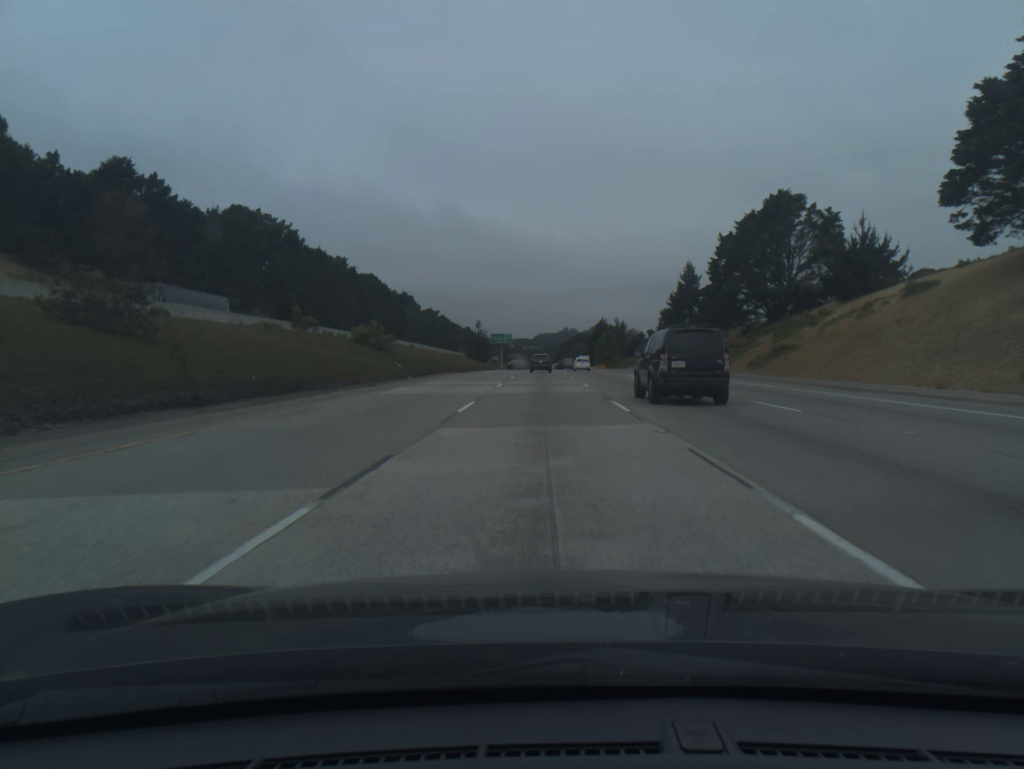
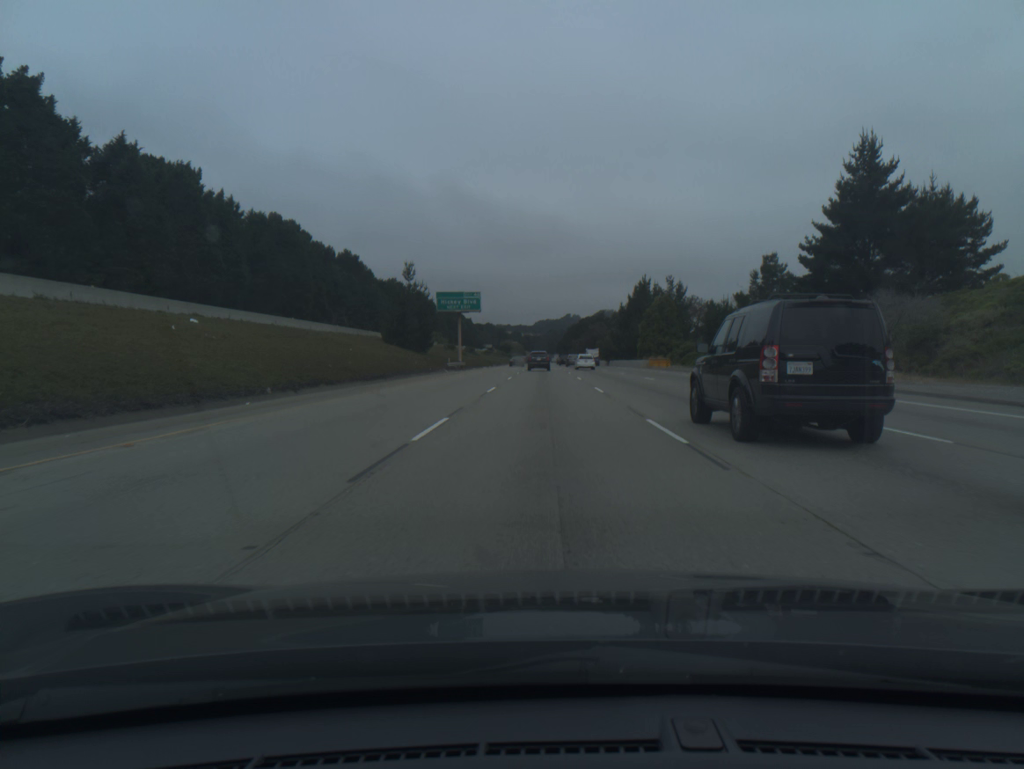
(-0.2, +93.7) m; 0°
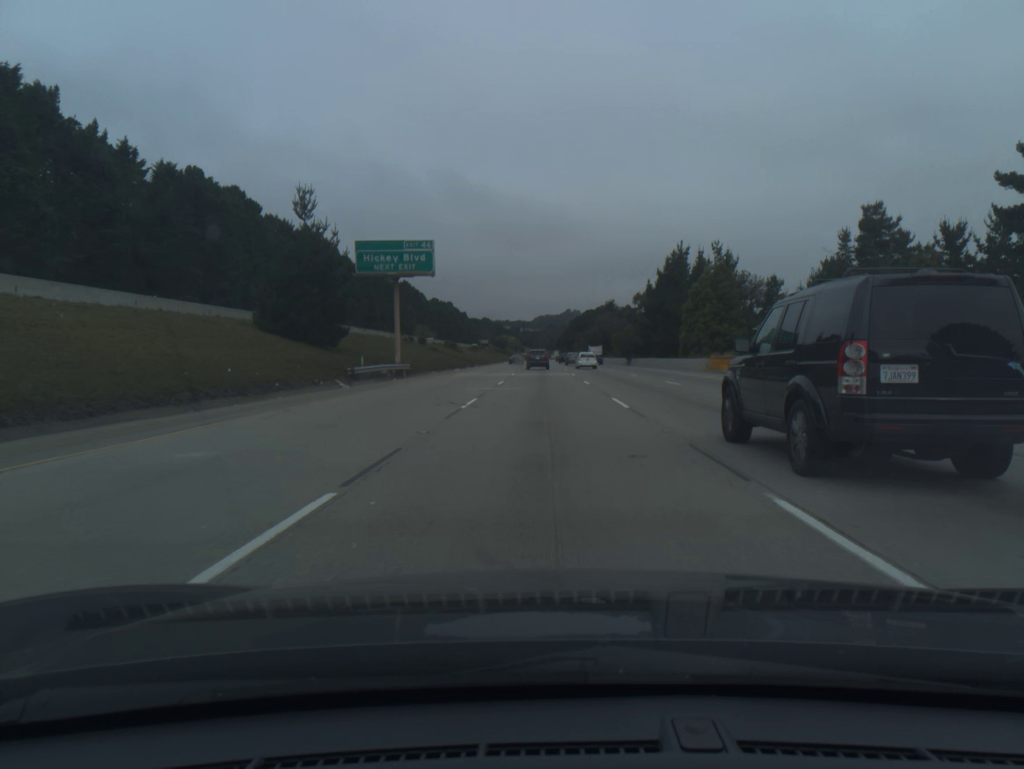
(0.0, +37.2) m; 0°
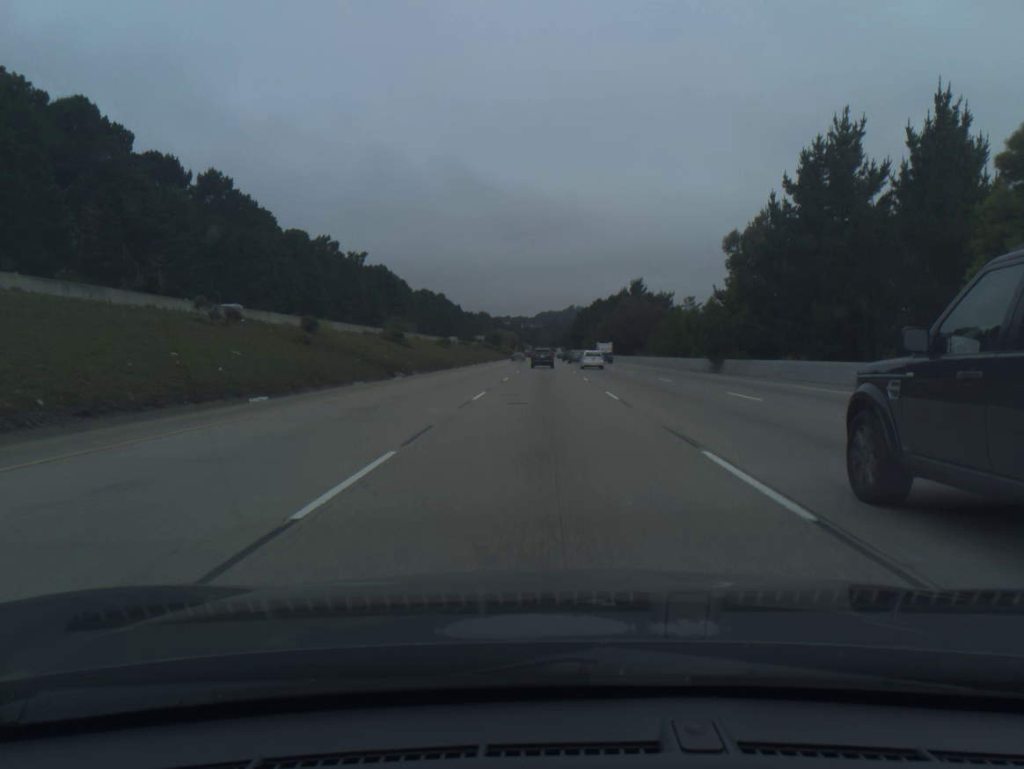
(-0.1, +55.7) m; 0°
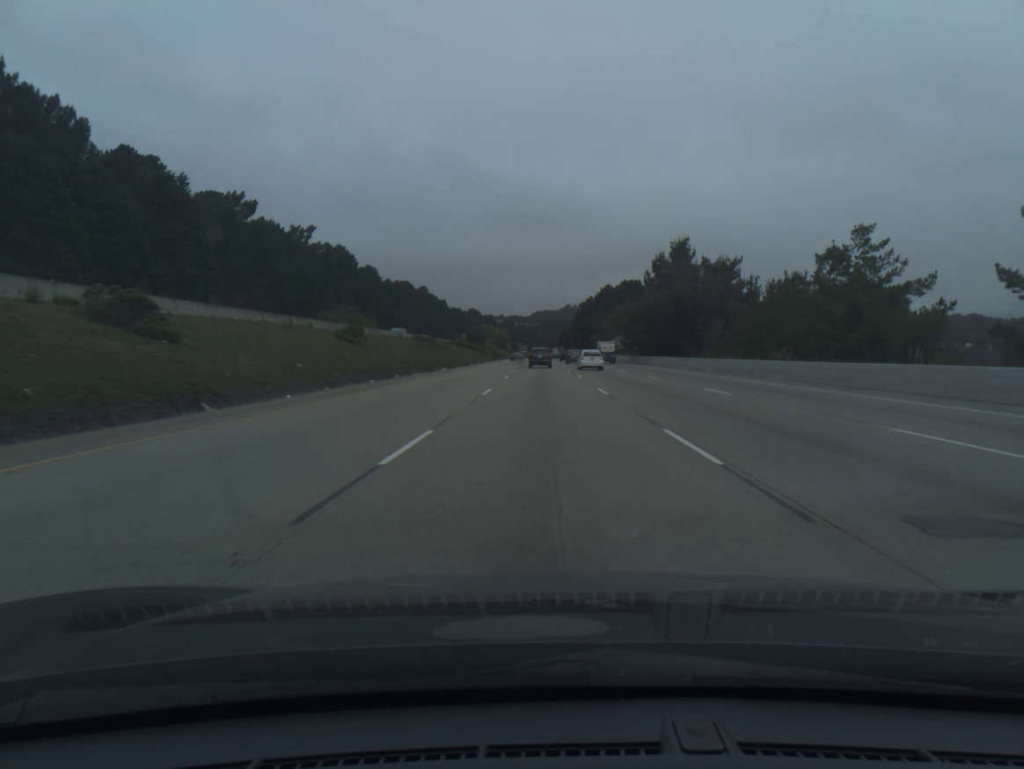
(+0.1, +55.6) m; 0°
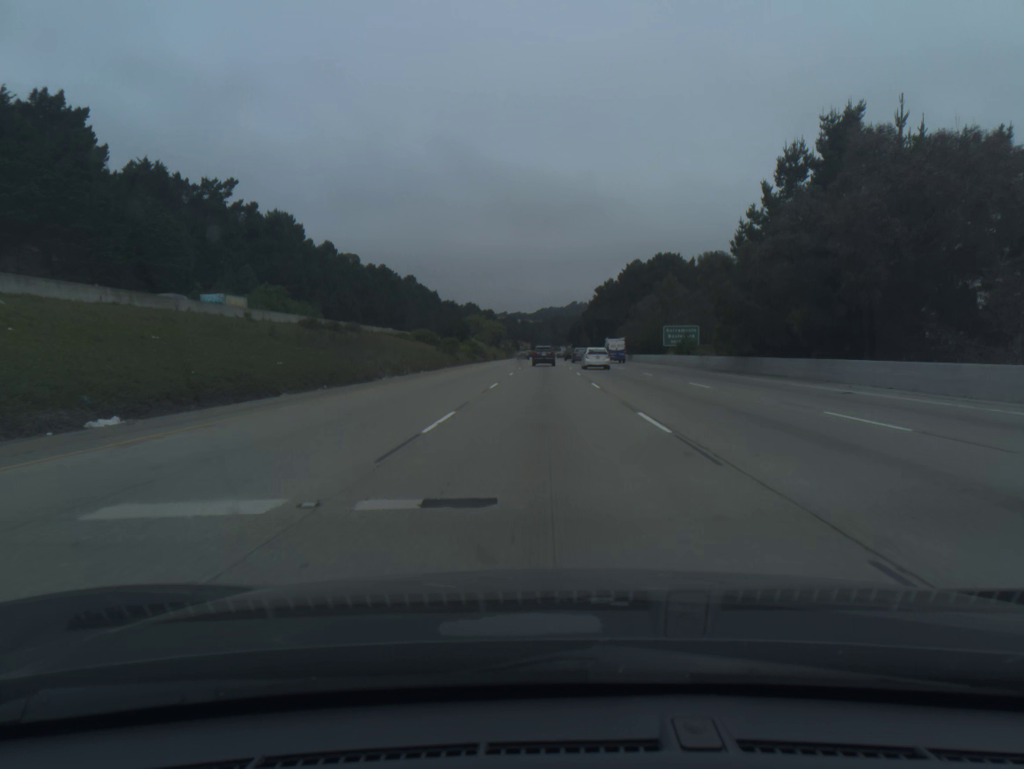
(-0.1, +55.4) m; 0°
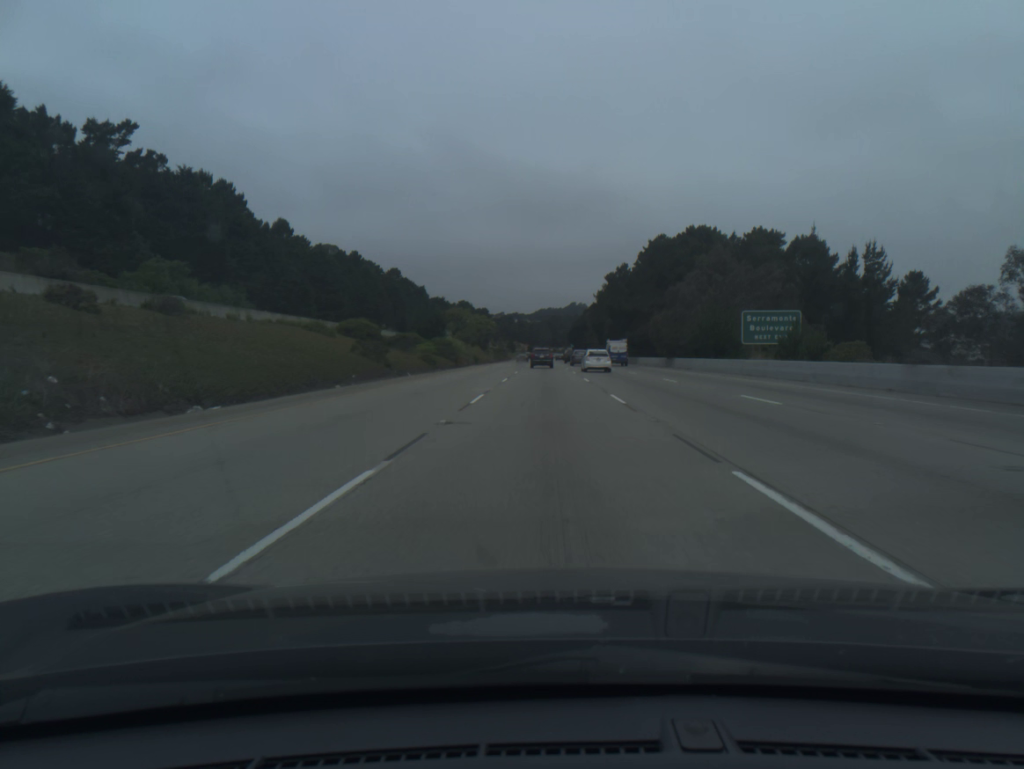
(0.0, +36.7) m; 0°
